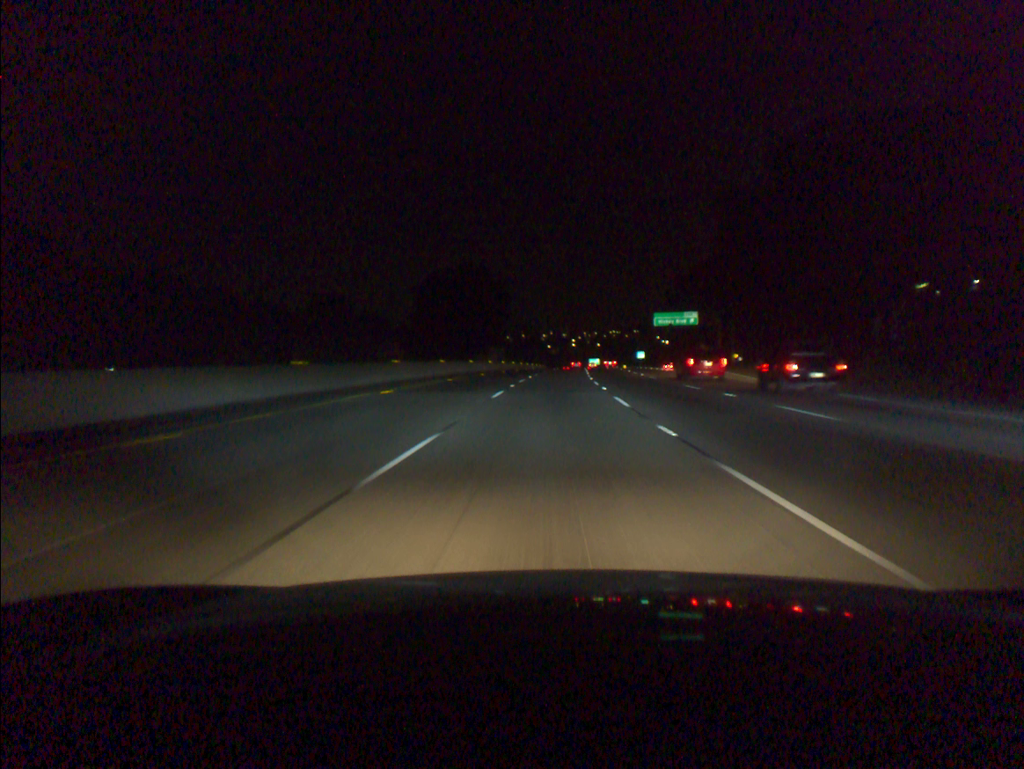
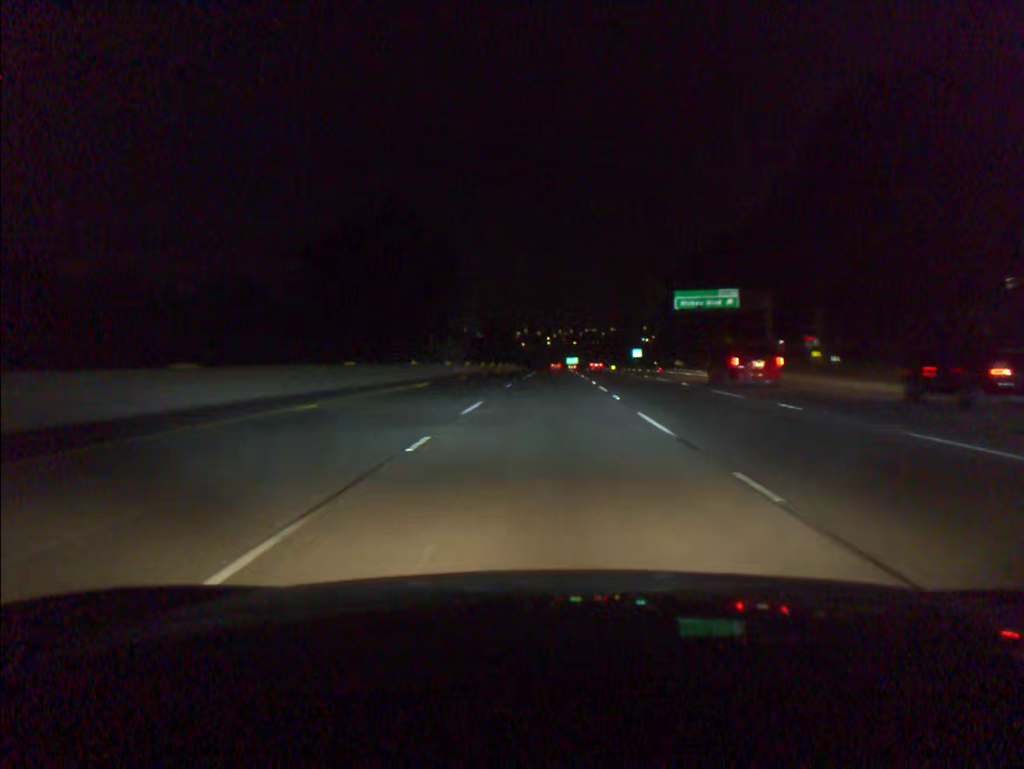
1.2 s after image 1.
(+0.6, +36.6) m; +2°
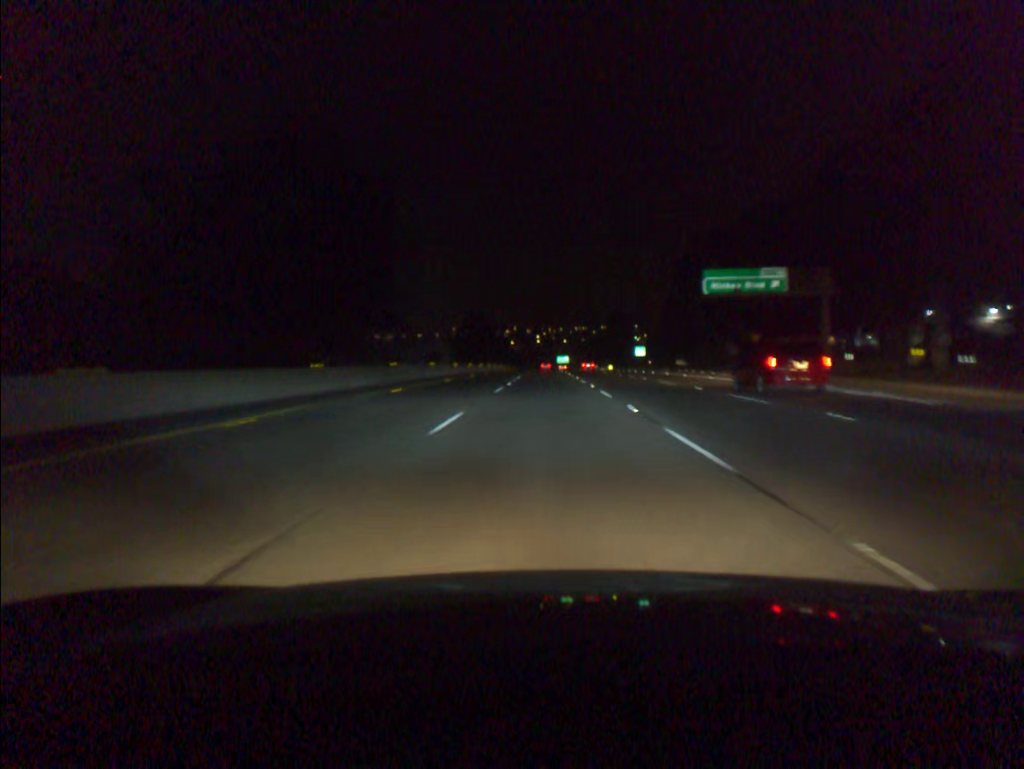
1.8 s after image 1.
(+0.1, +18.3) m; +1°
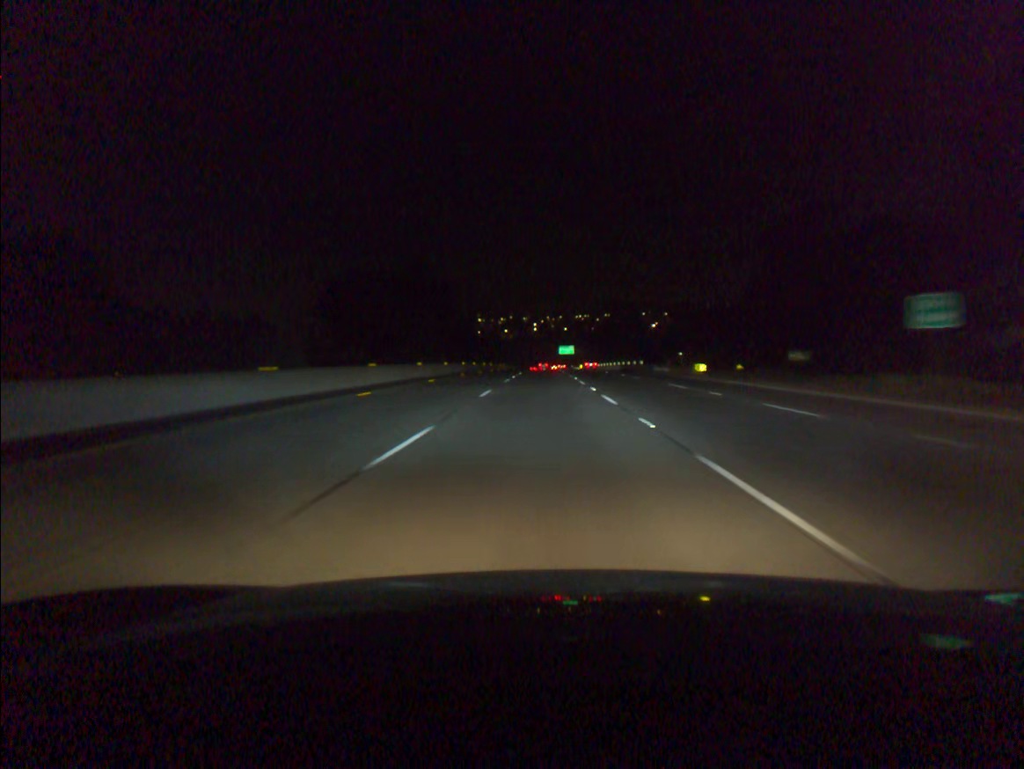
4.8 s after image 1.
(+0.7, +91.7) m; 0°
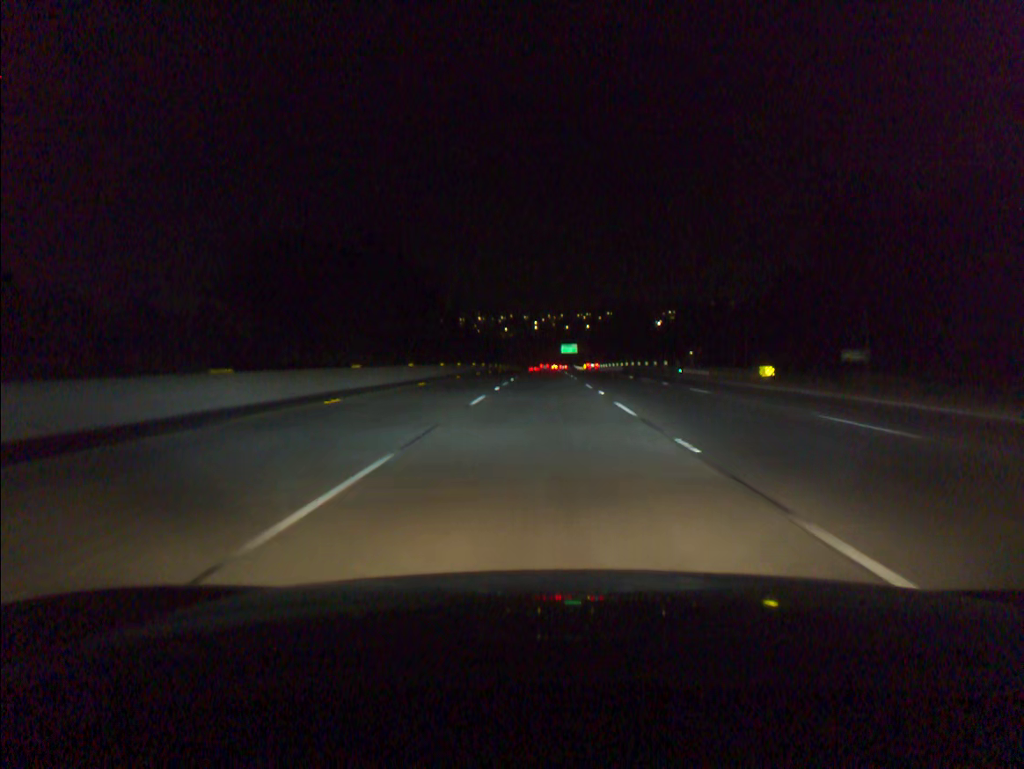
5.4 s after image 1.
(0.0, +18.4) m; 0°
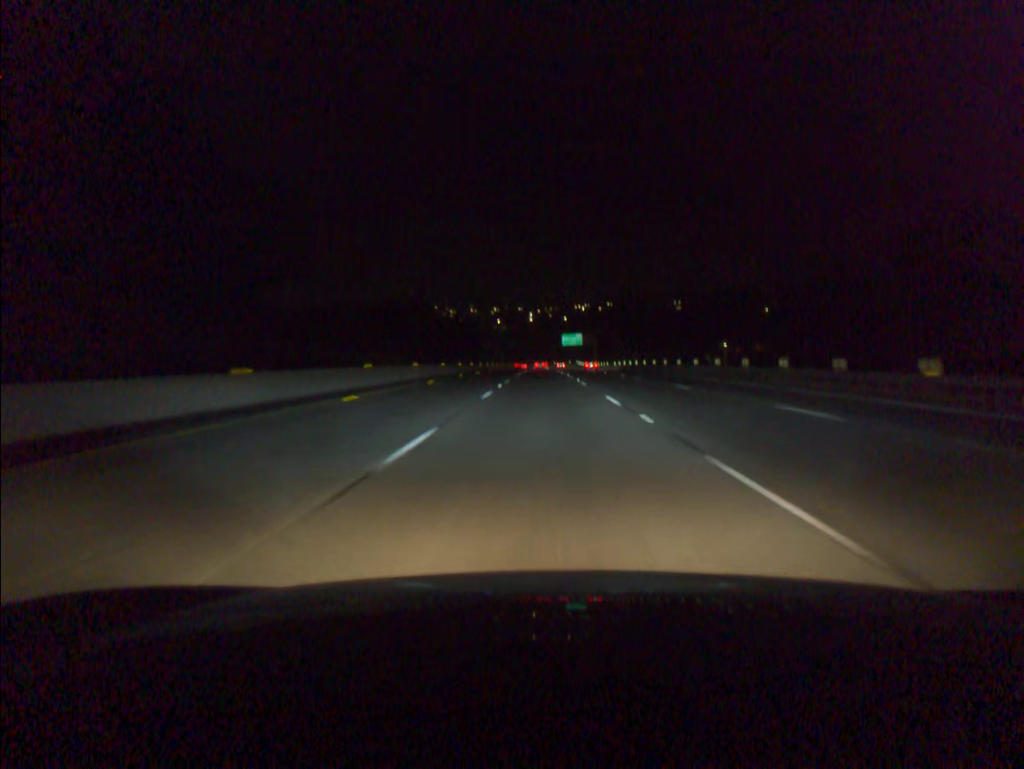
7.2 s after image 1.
(+0.1, +55.2) m; 0°
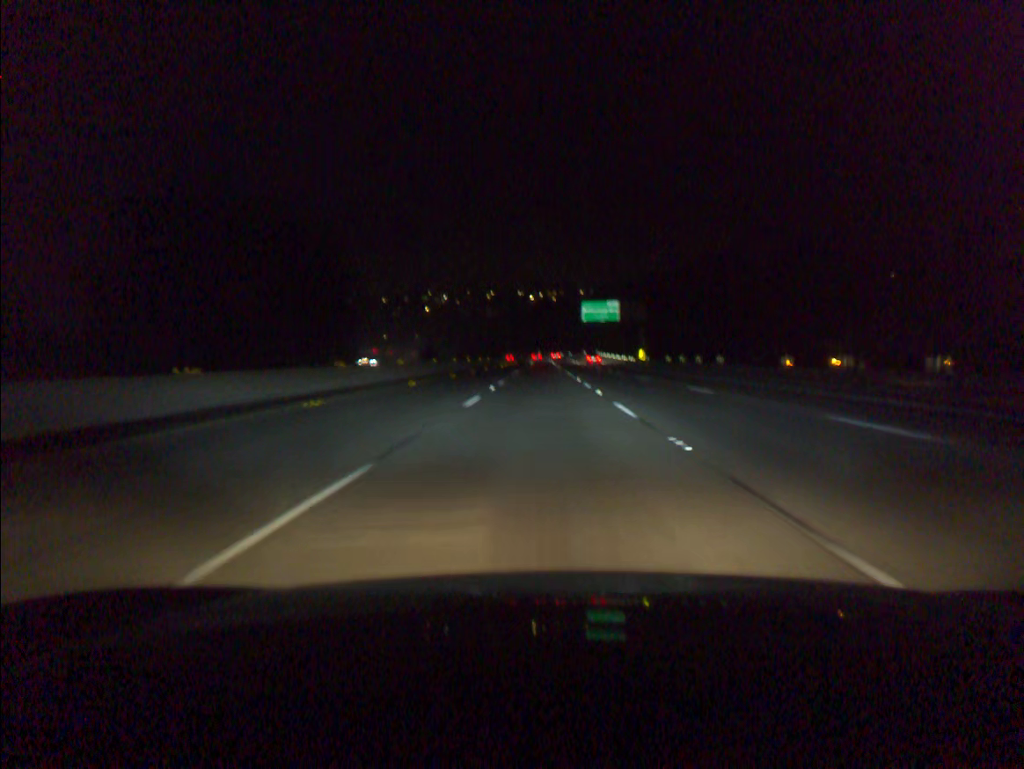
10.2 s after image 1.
(0.0, +92.2) m; 0°
